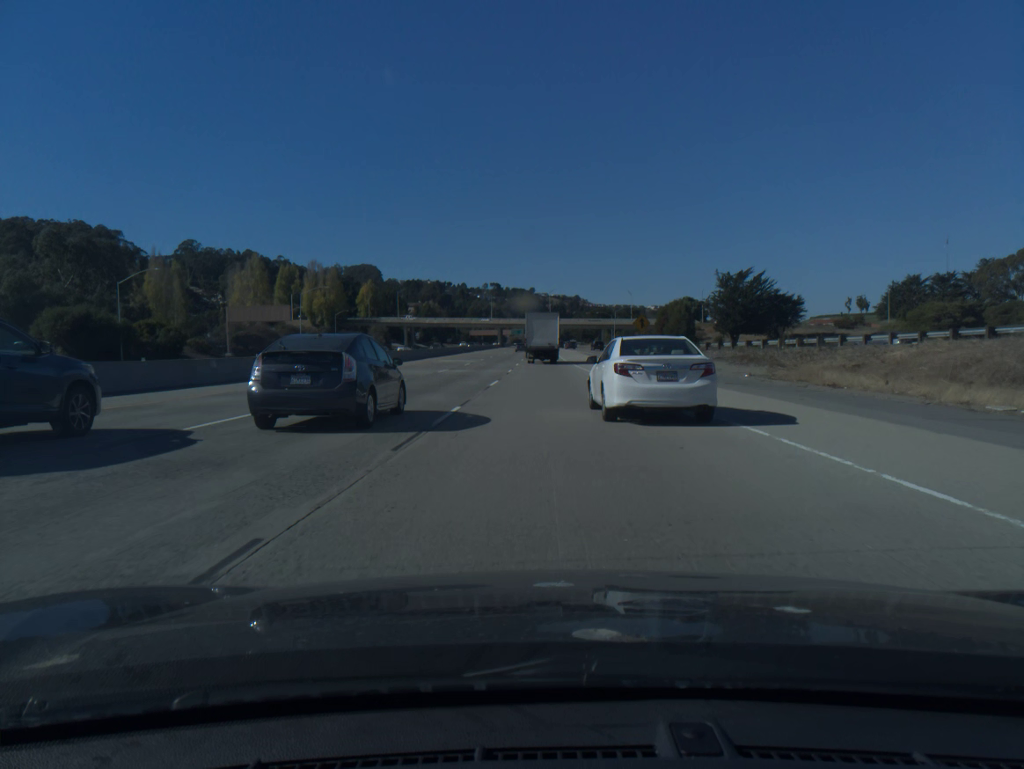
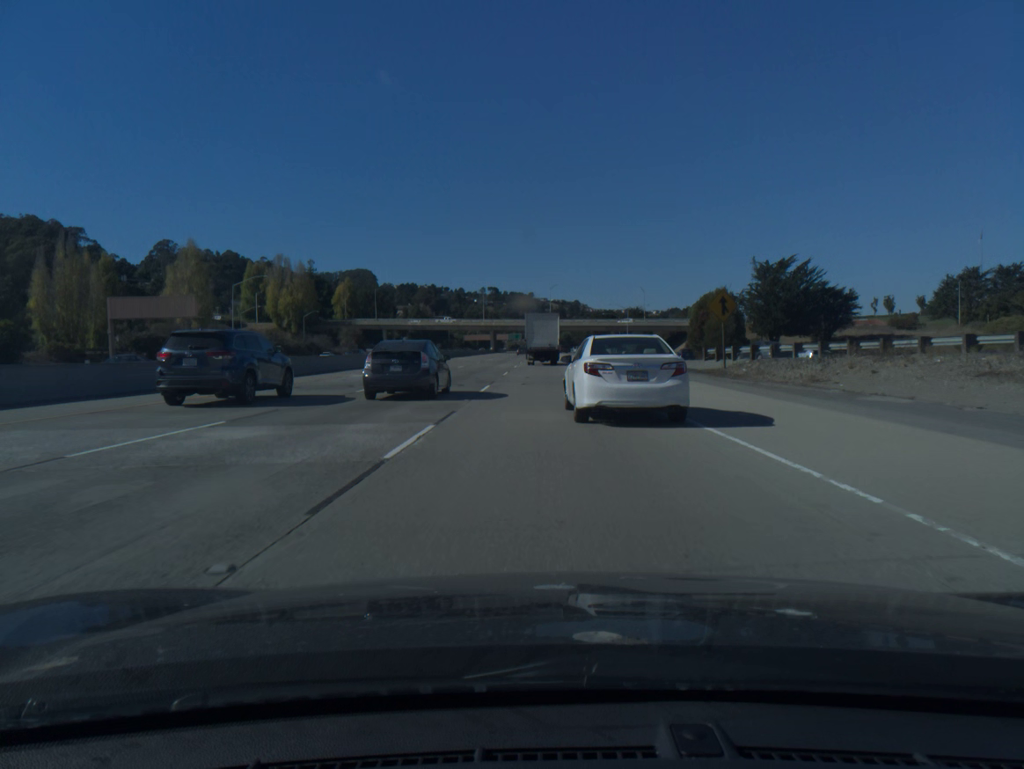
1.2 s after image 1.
(0.0, +32.2) m; 0°
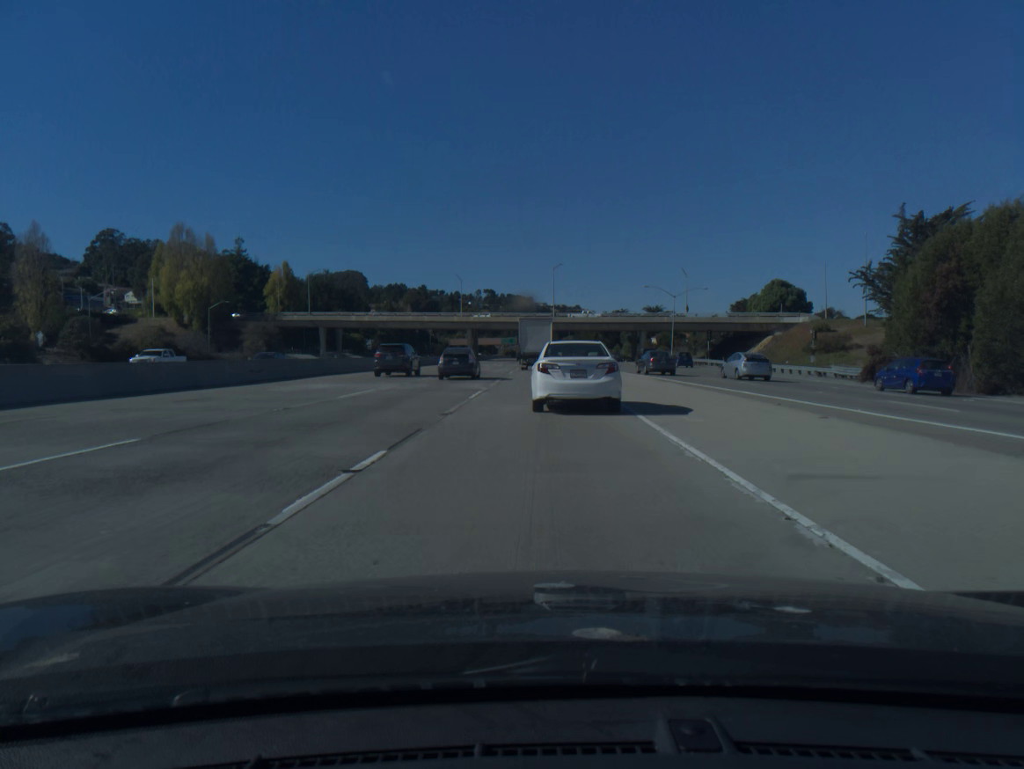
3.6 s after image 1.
(+0.1, +60.0) m; 0°
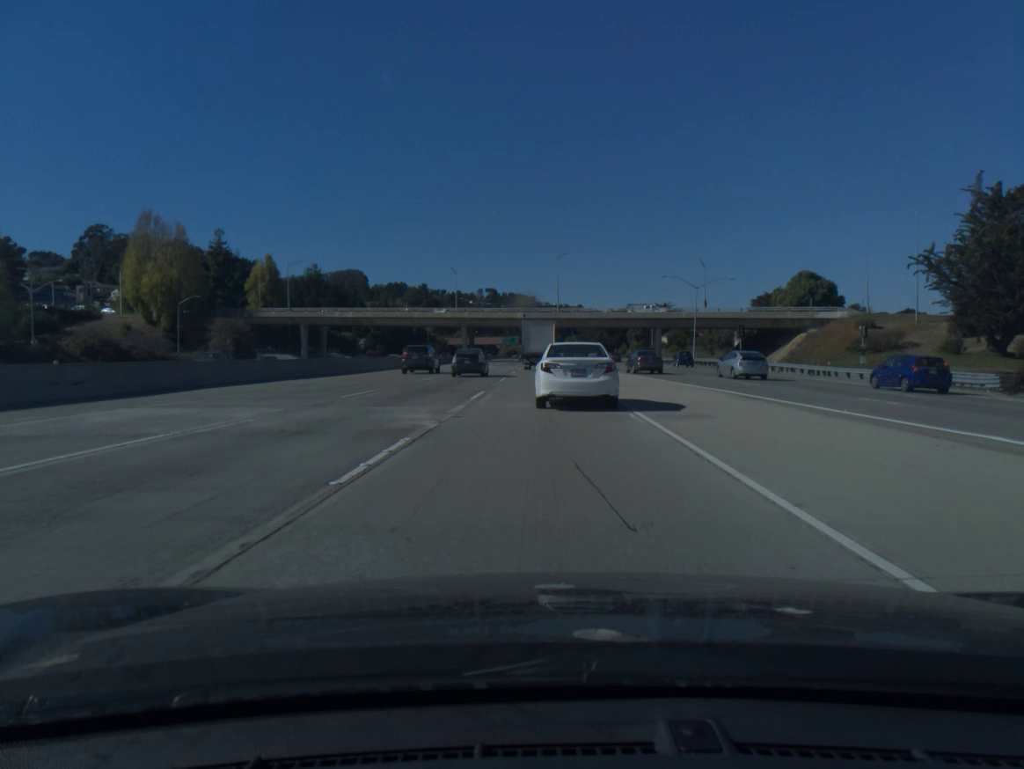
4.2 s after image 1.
(0.0, +14.3) m; 0°
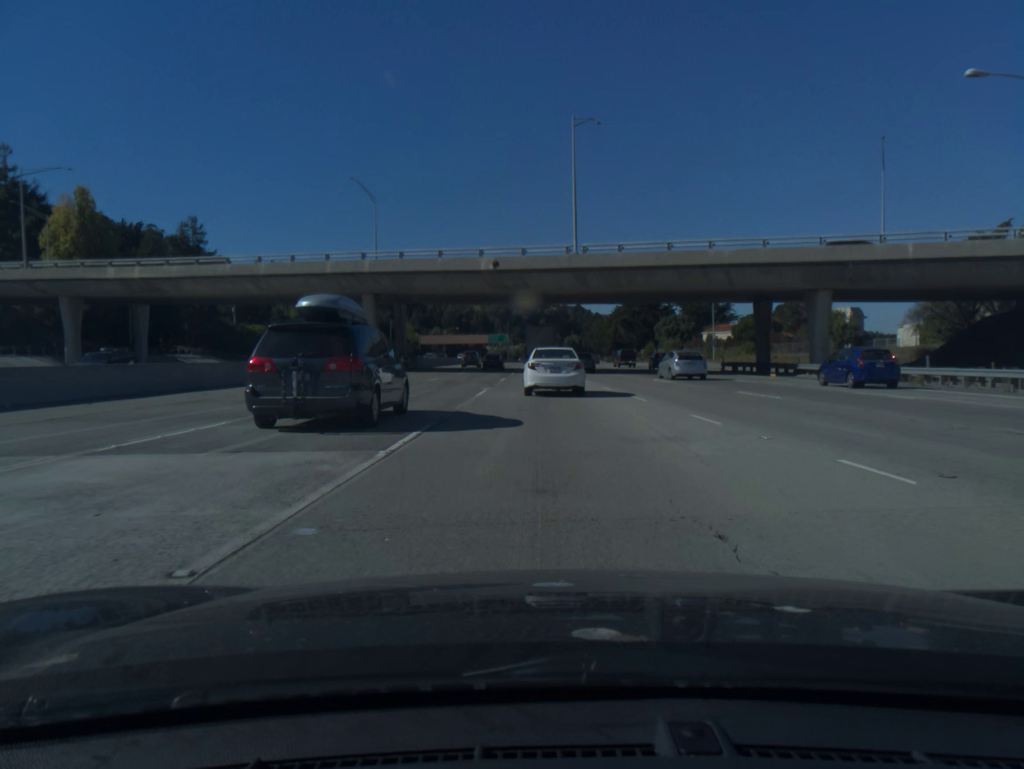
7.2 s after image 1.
(+0.1, +69.4) m; 0°
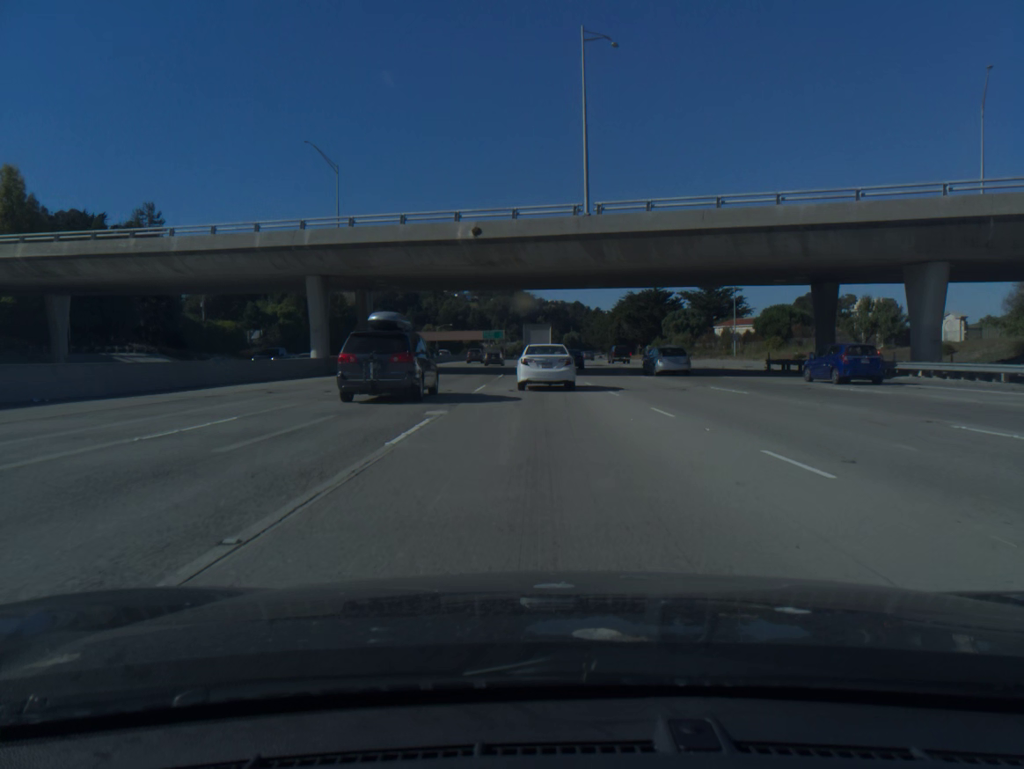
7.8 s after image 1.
(0.0, +13.6) m; 0°
